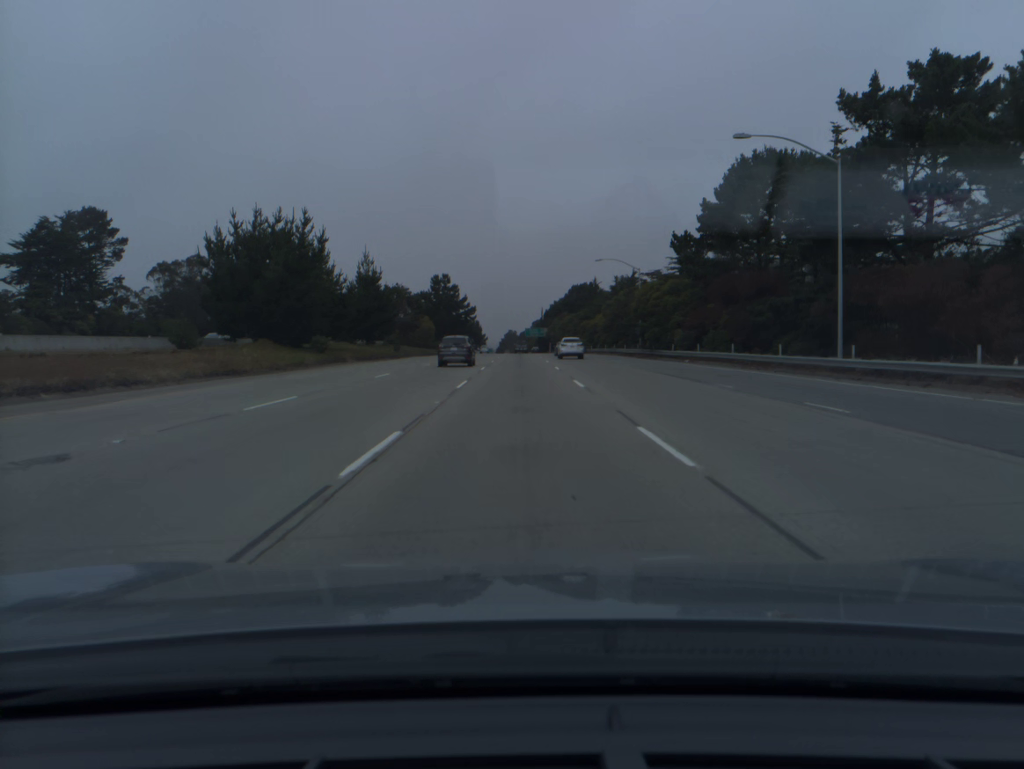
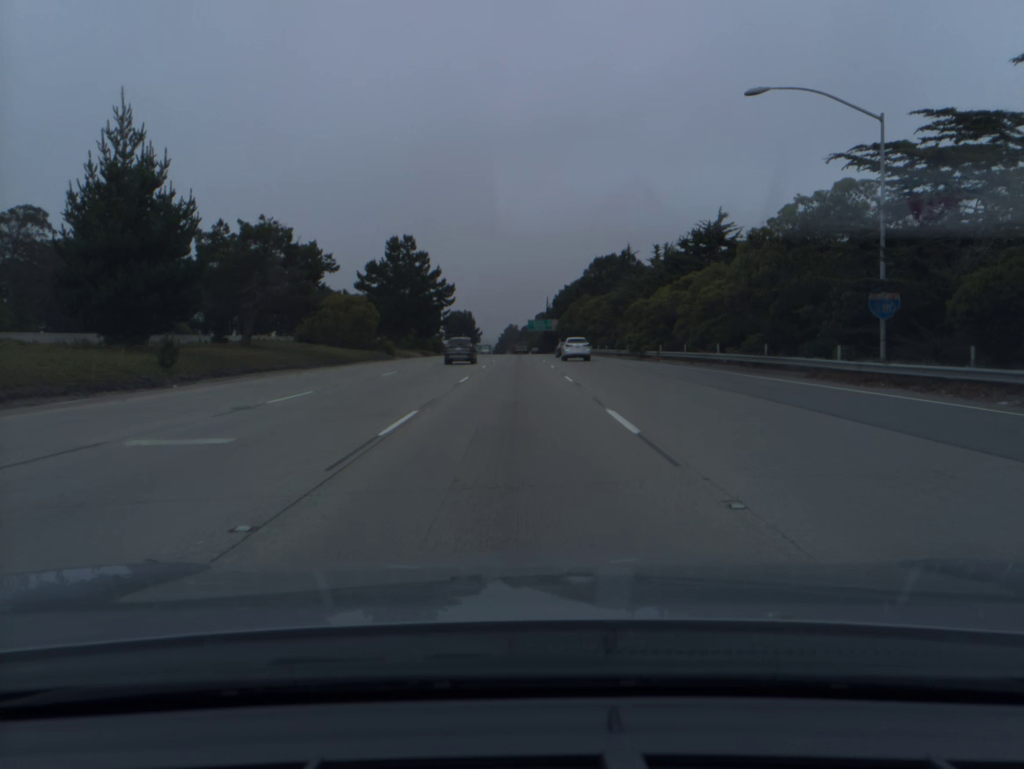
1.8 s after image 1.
(0.0, +55.1) m; 0°
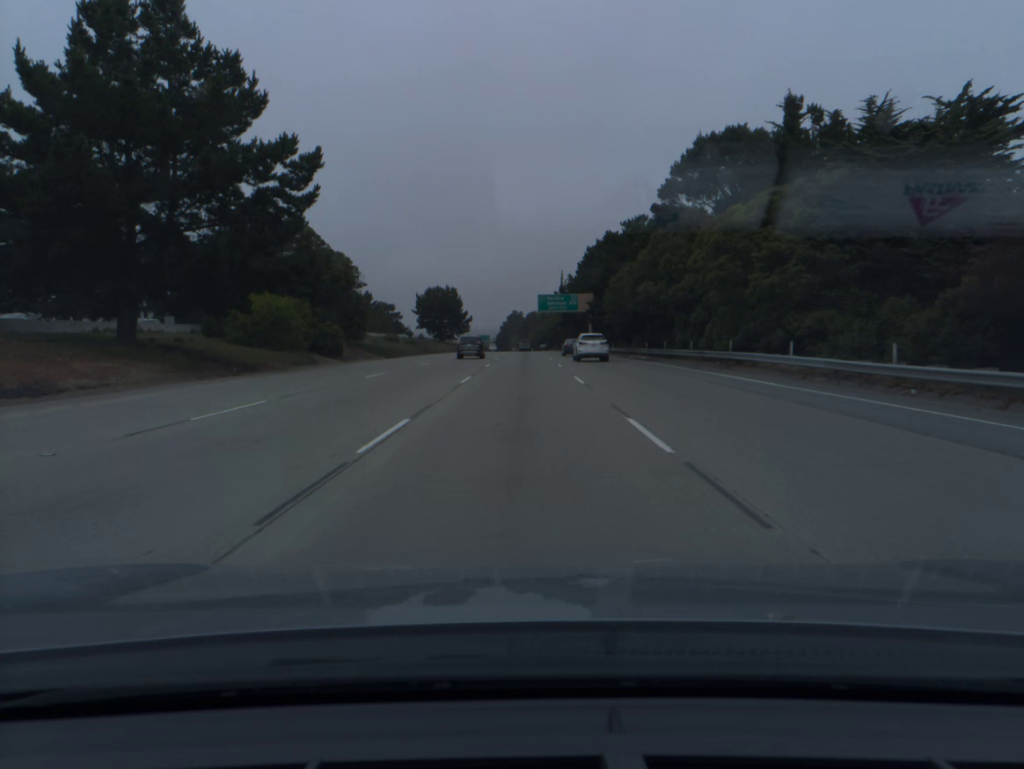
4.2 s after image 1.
(-0.2, +75.1) m; 0°
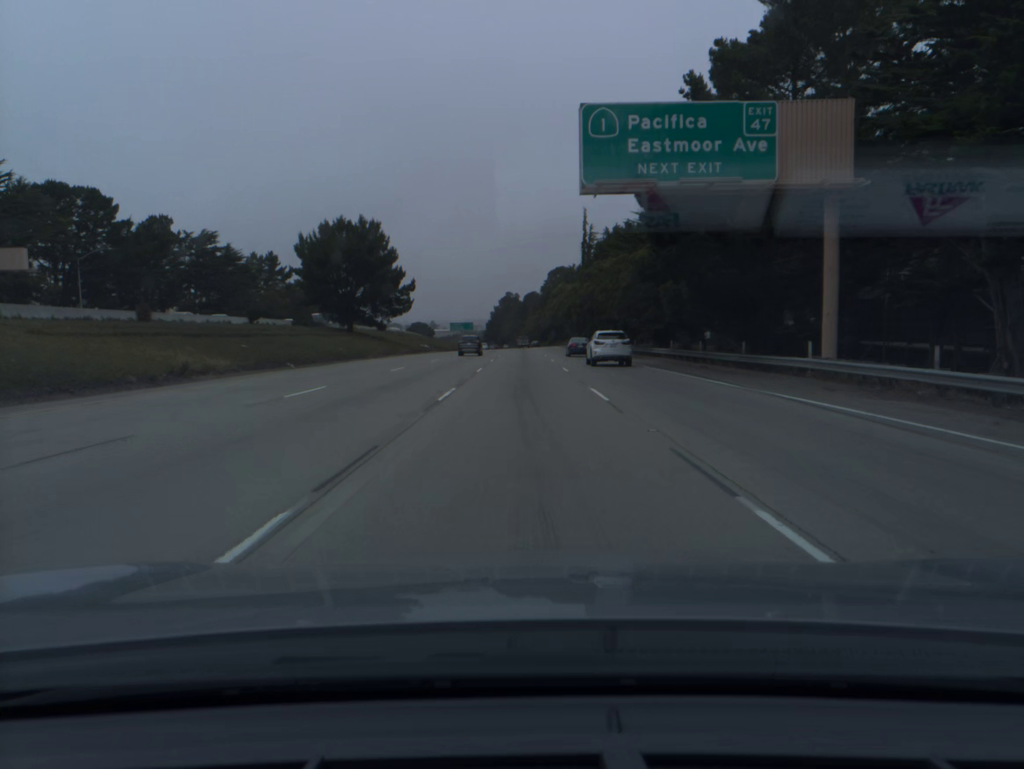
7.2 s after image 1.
(+0.2, +94.5) m; 0°
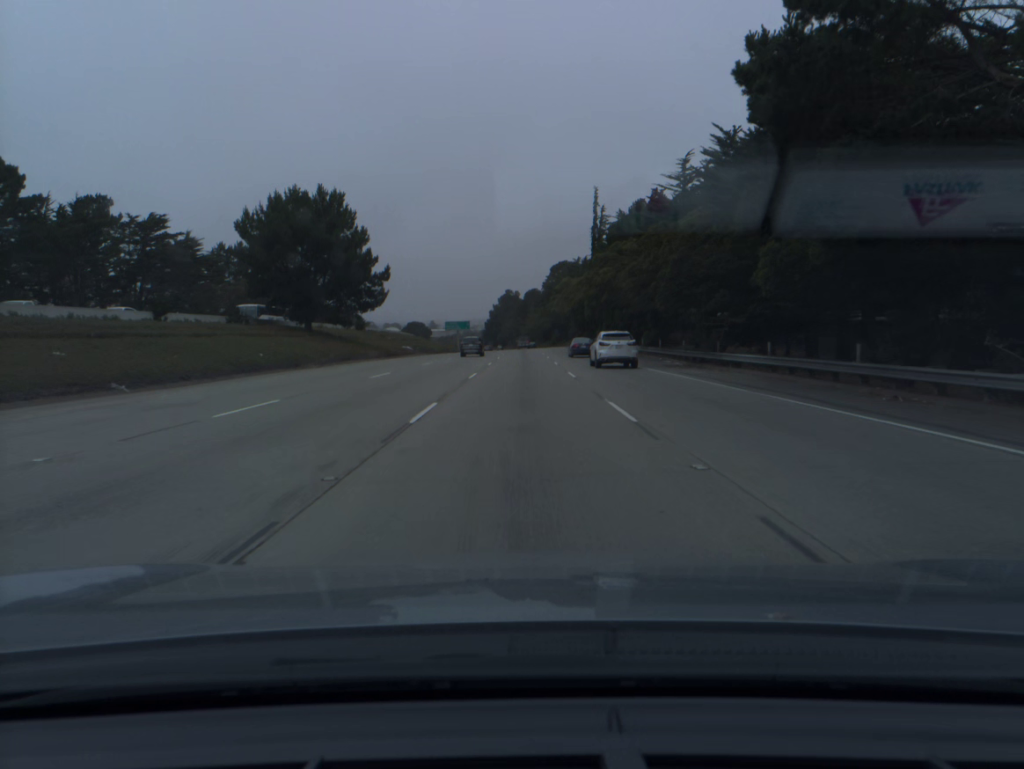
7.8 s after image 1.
(0.0, +18.9) m; 0°
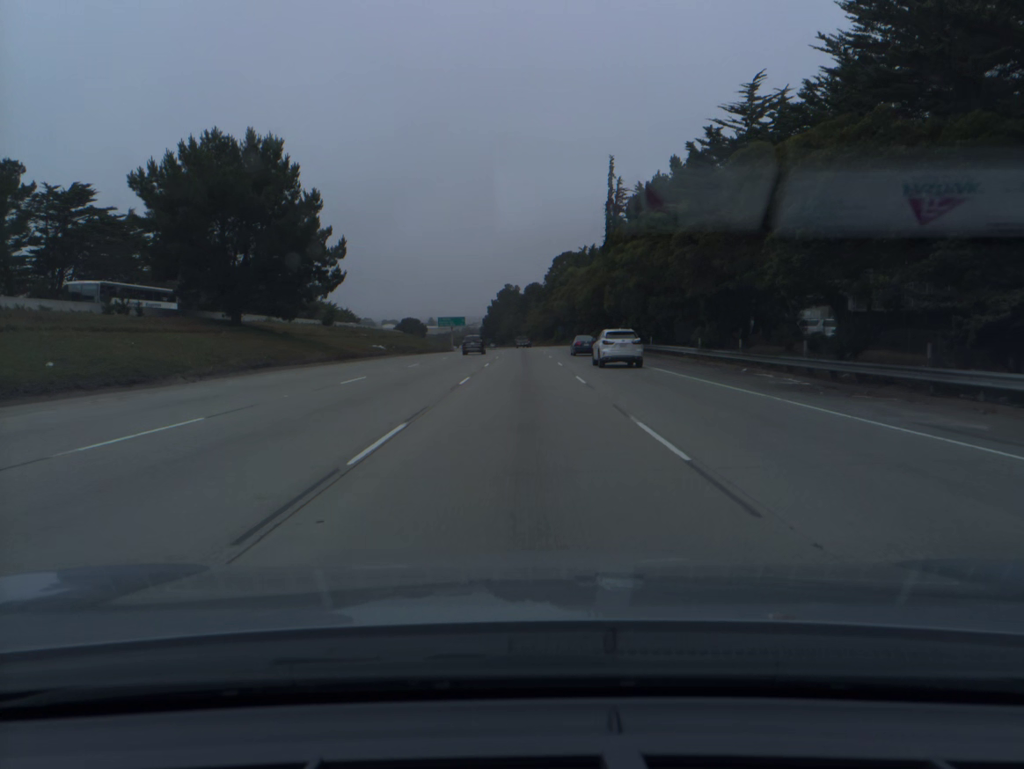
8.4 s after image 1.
(0.0, +18.9) m; 0°
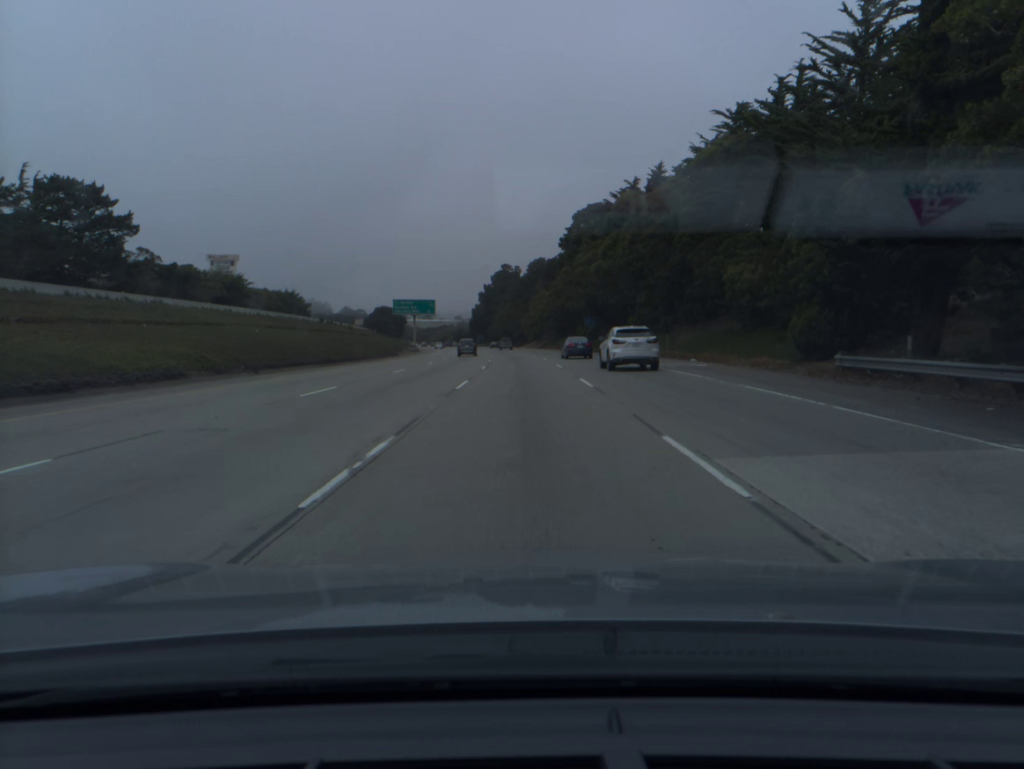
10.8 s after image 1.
(-0.1, +75.2) m; 0°
